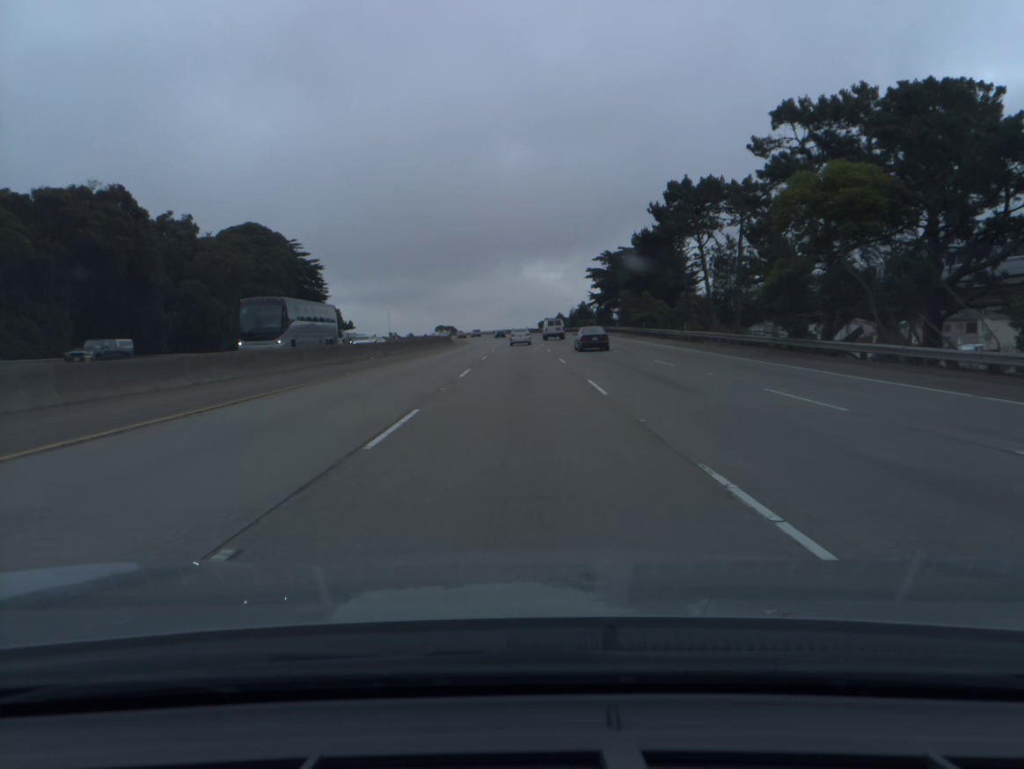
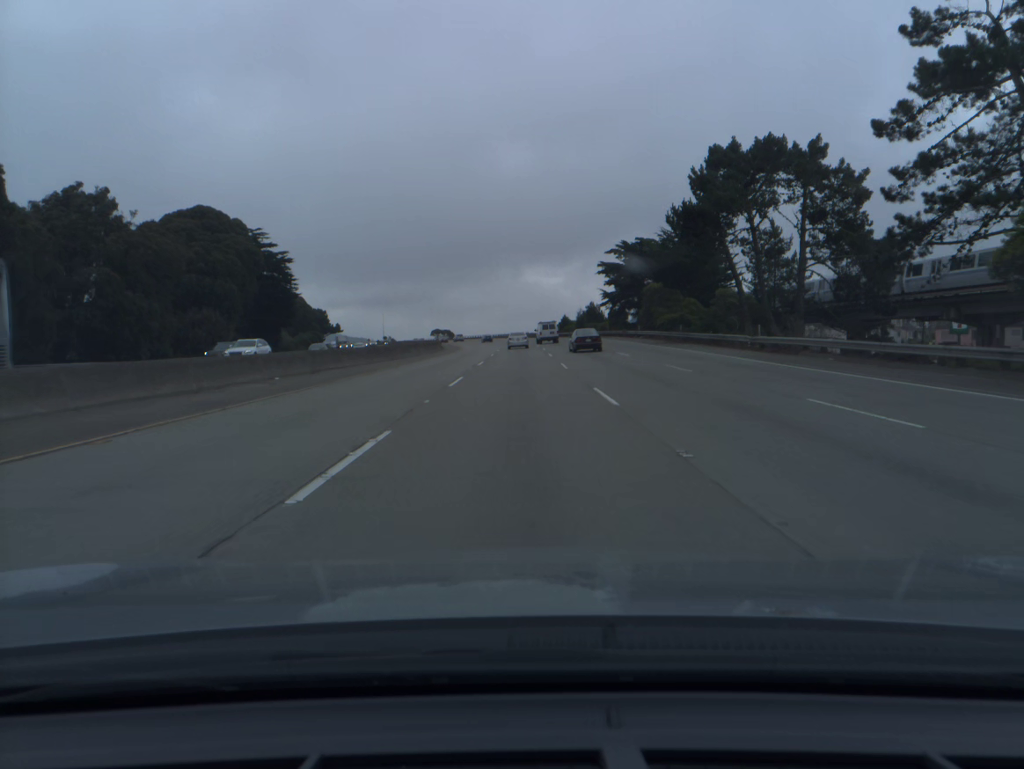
(0.0, +17.7) m; 0°
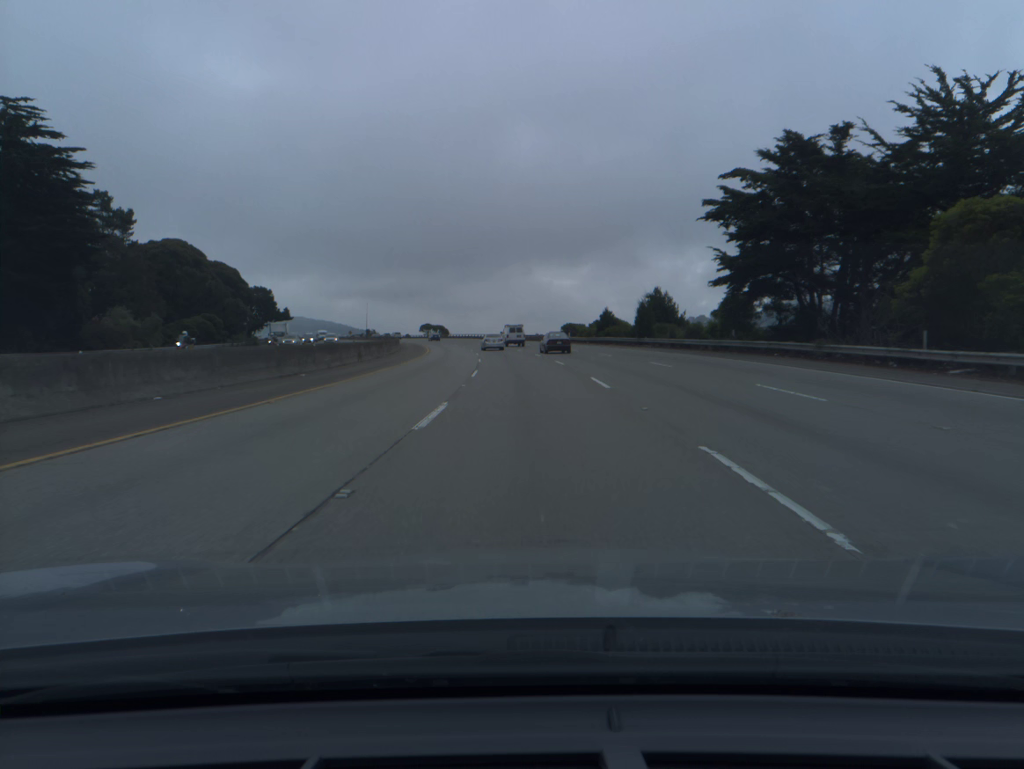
(-0.4, +52.8) m; -1°
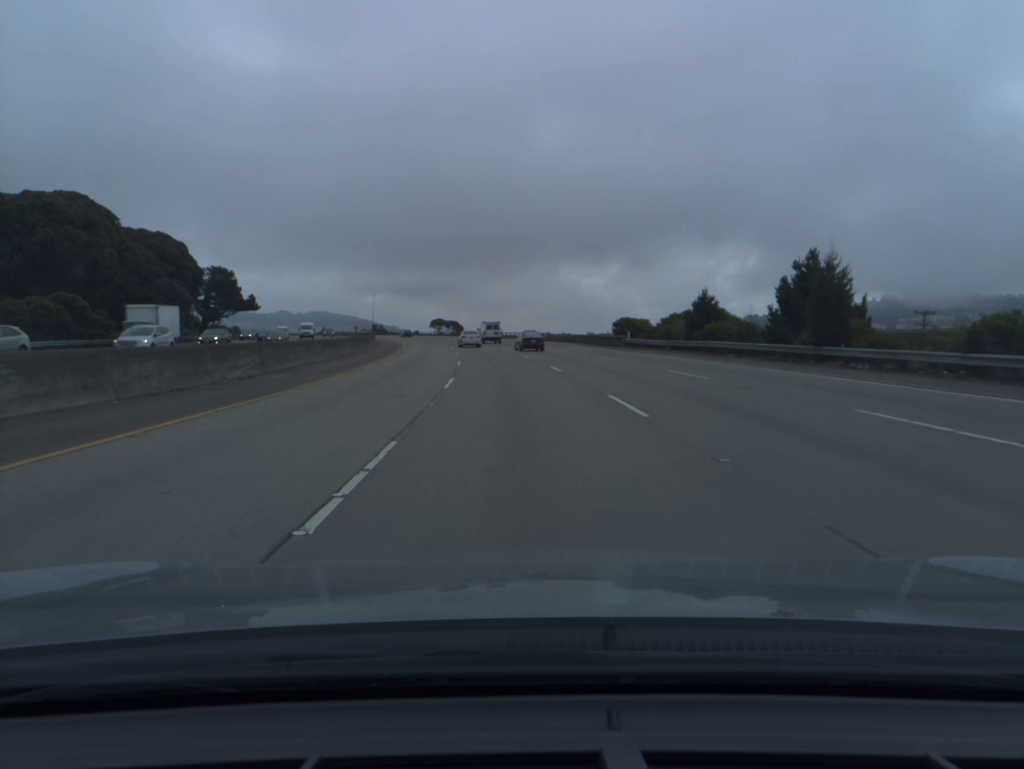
(-0.4, +35.2) m; -2°
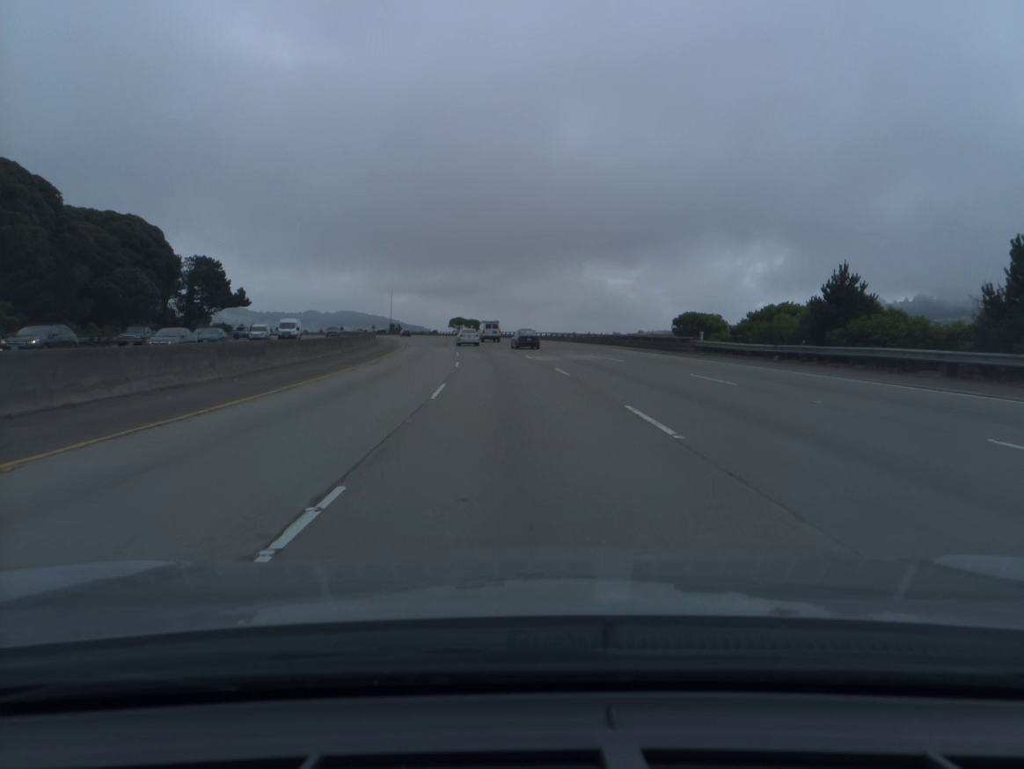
(-0.3, +17.6) m; -2°
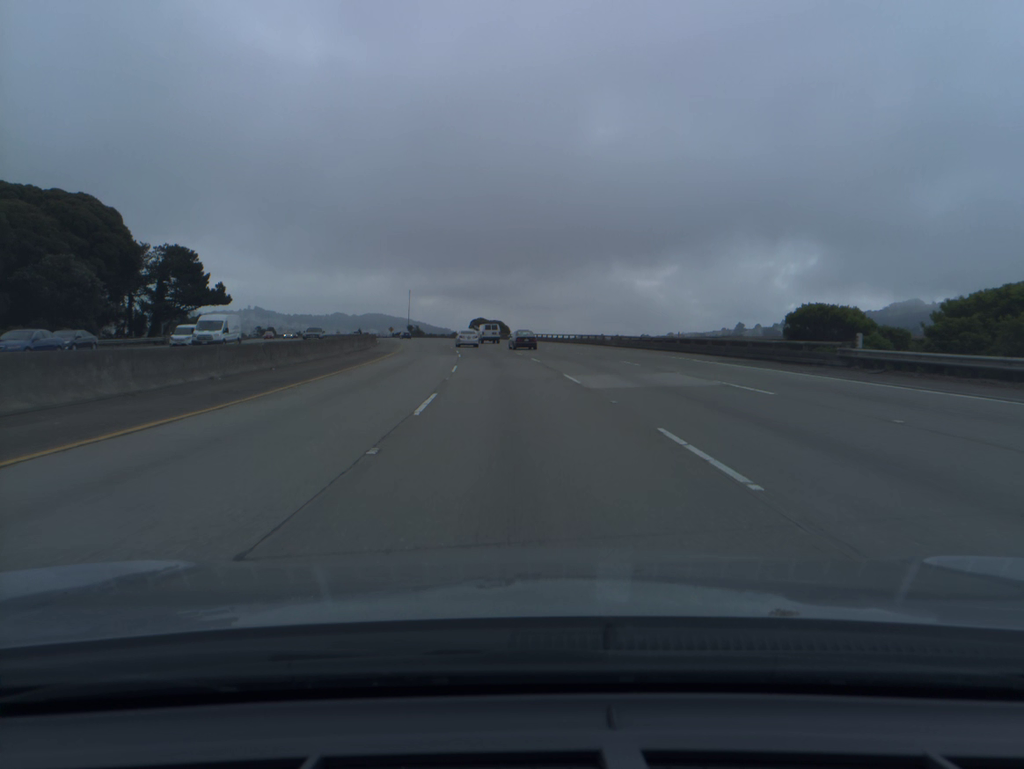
(-0.3, +17.7) m; -2°
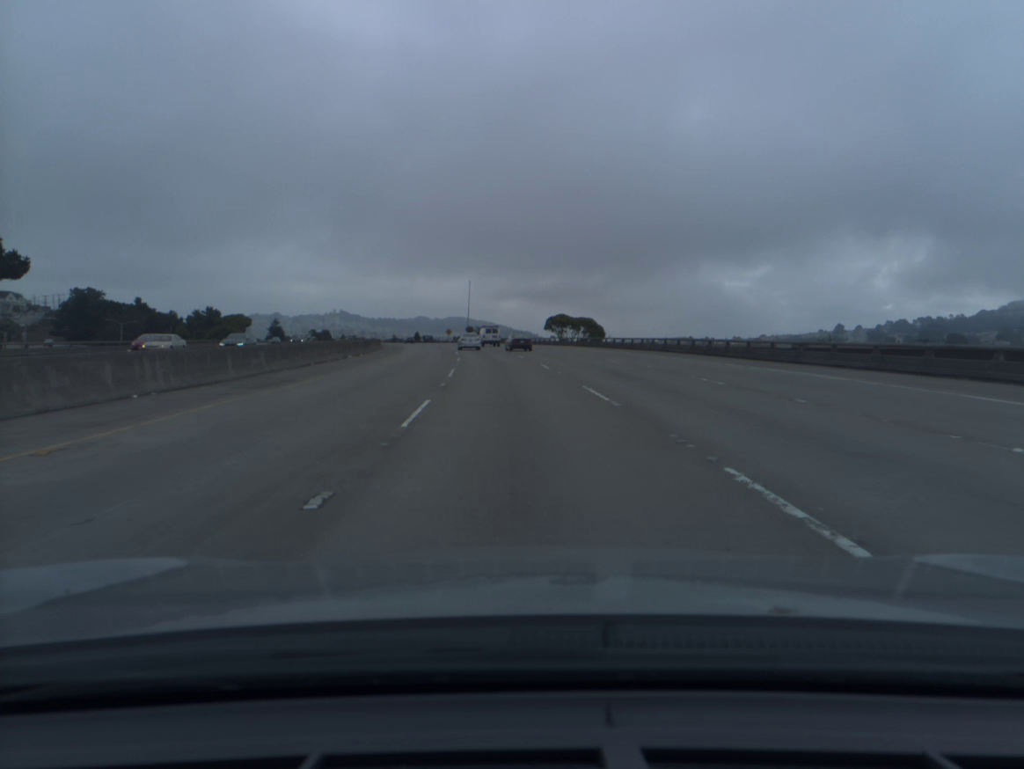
(-2.7, +53.2) m; -6°
